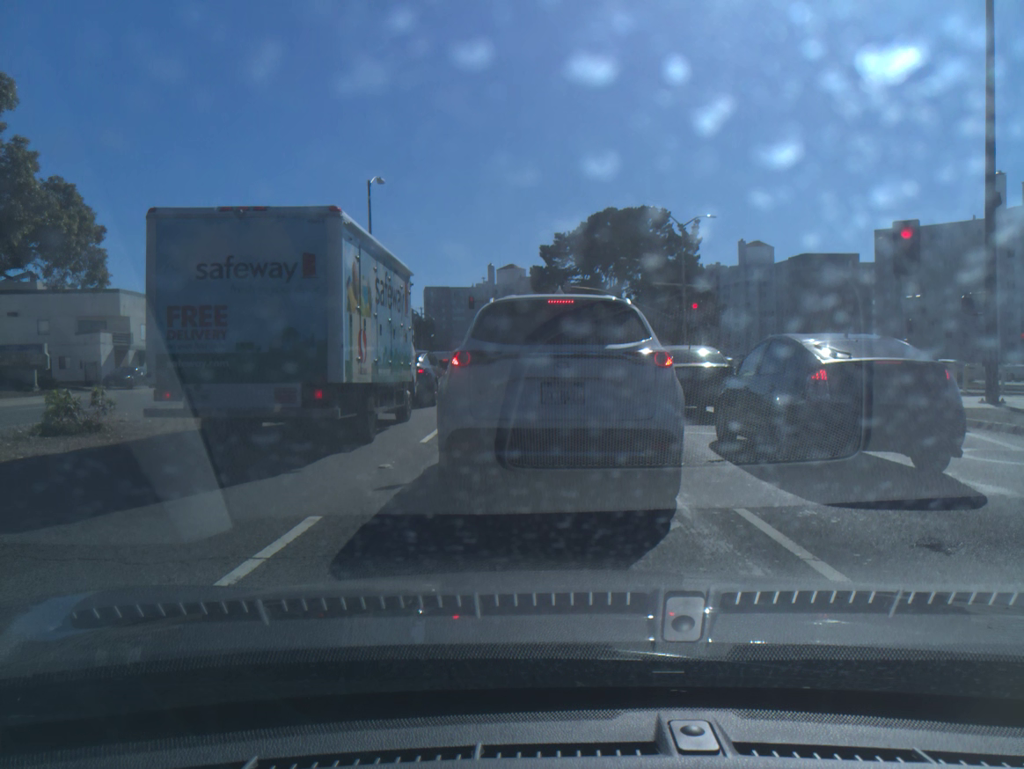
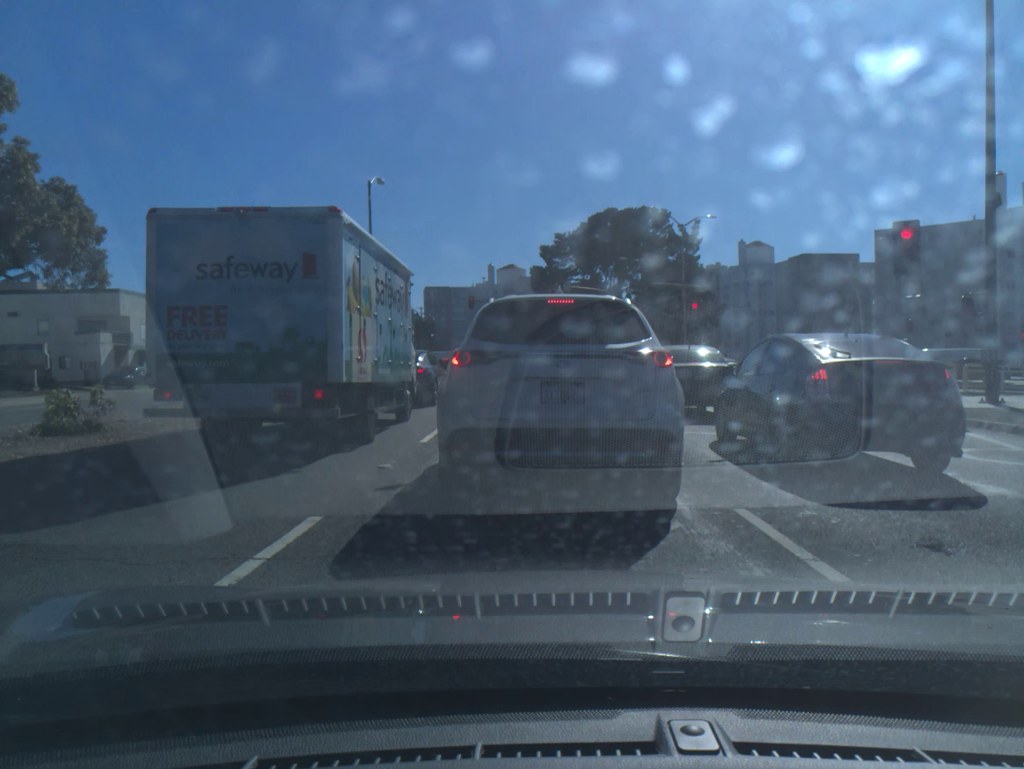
(0.0, 0.0) m; 0°
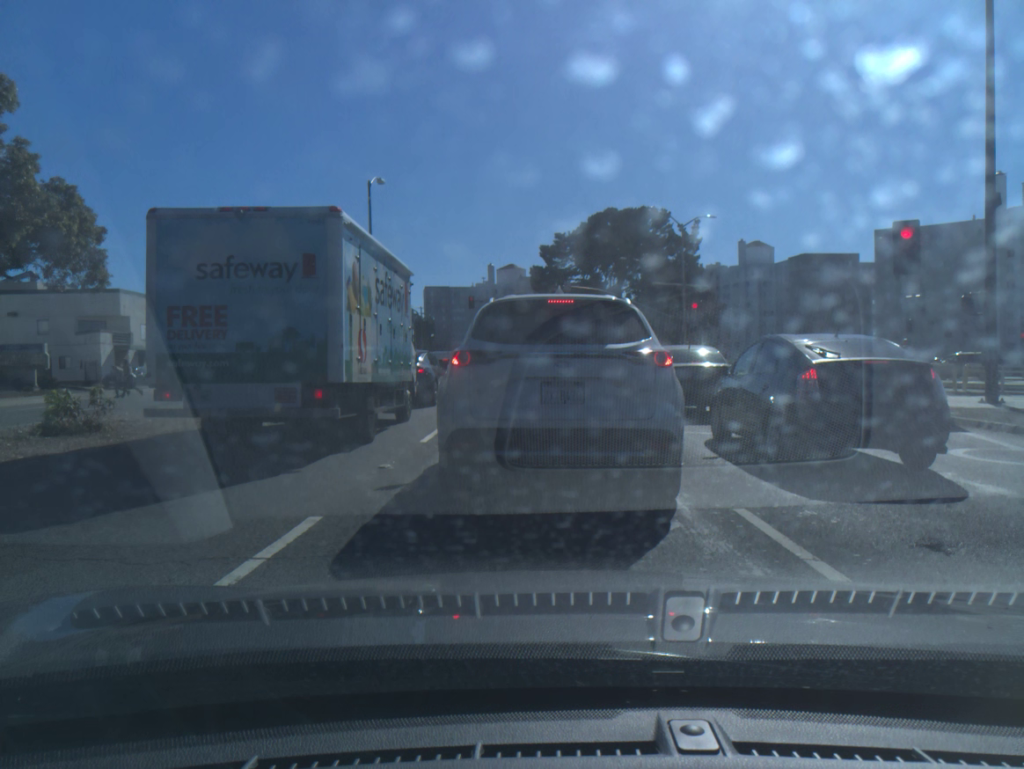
(0.0, 0.0) m; 0°
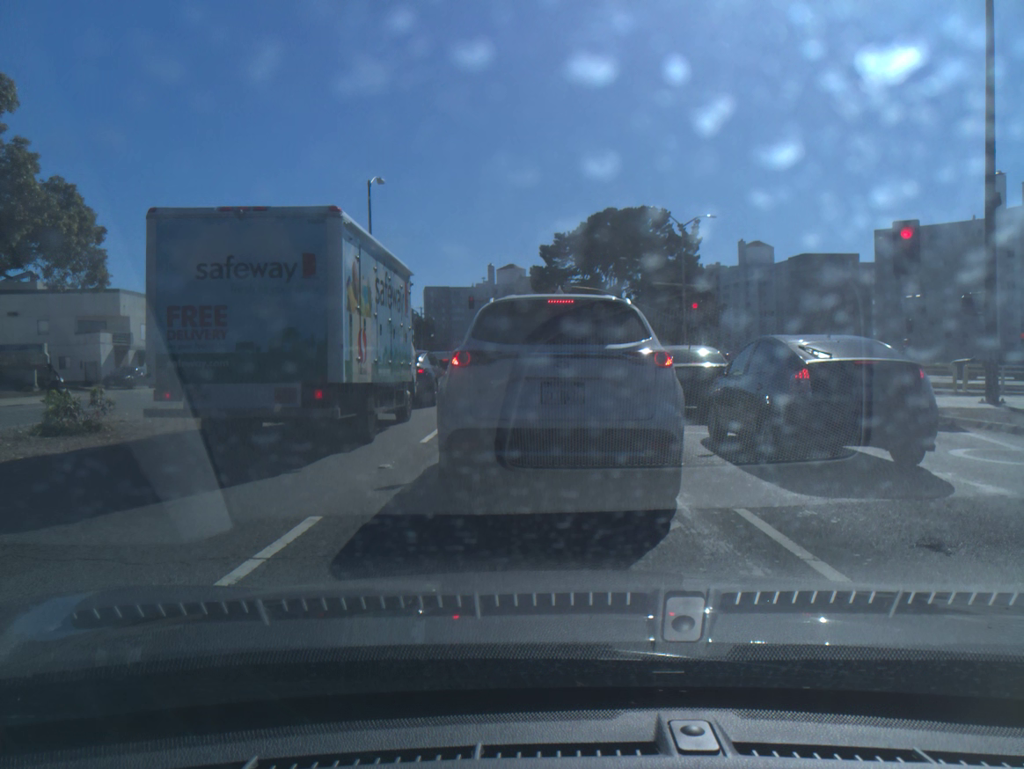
(0.0, 0.0) m; 0°
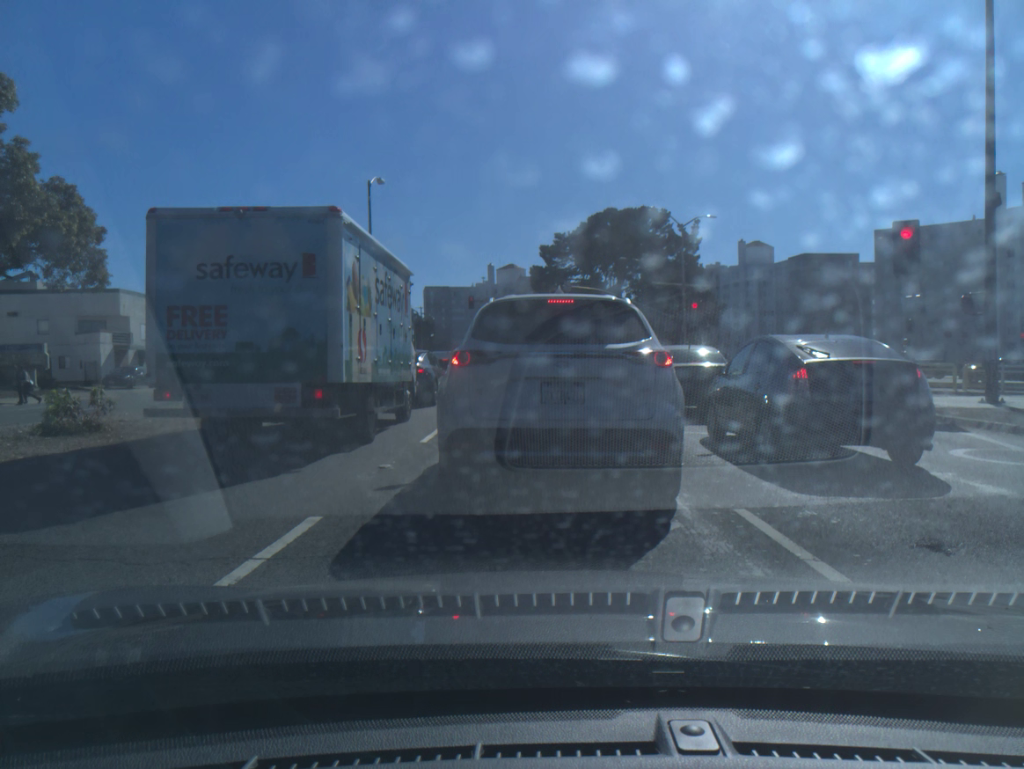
(0.0, 0.0) m; 0°
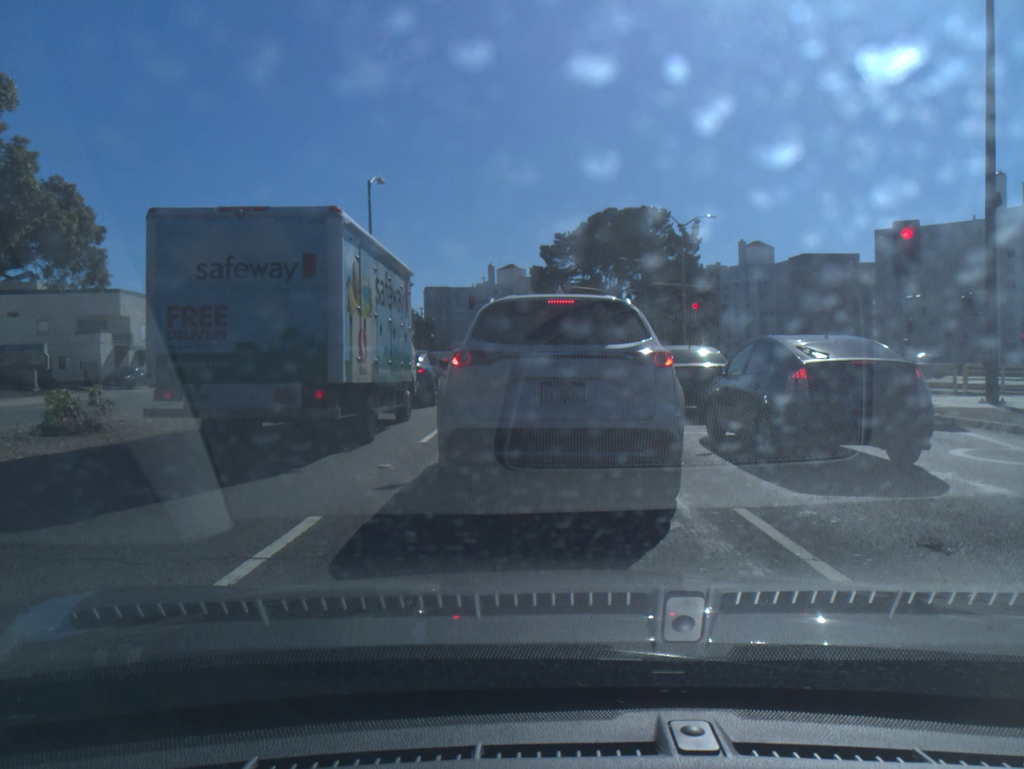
(0.0, 0.0) m; 0°
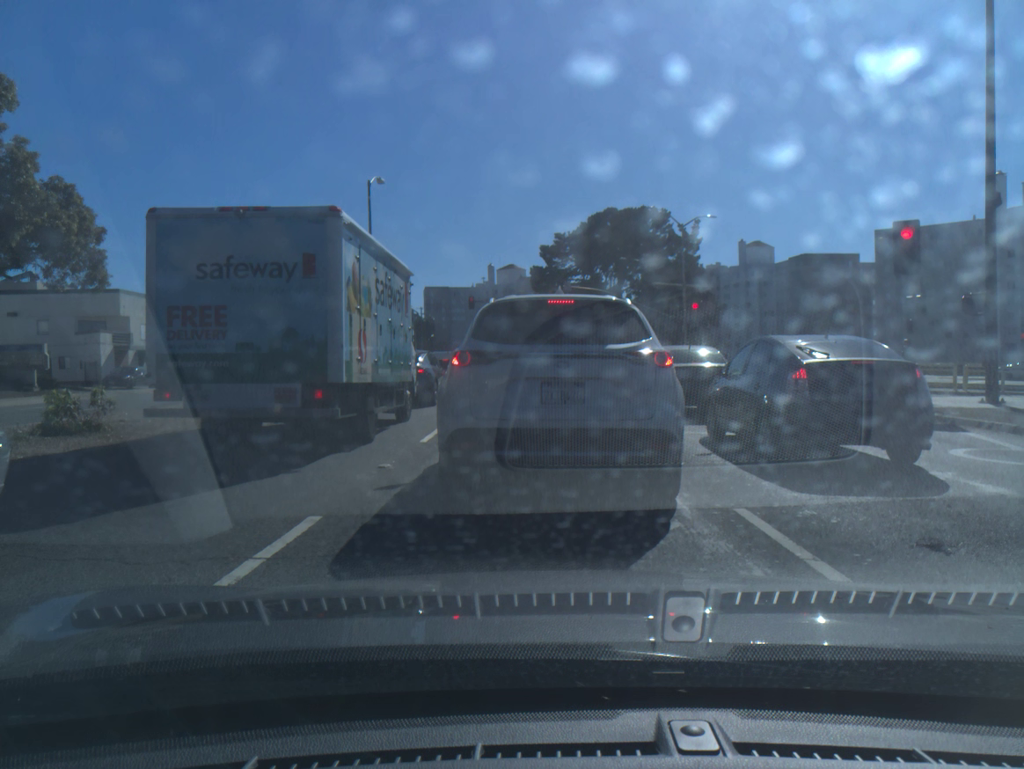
(0.0, 0.0) m; 0°
